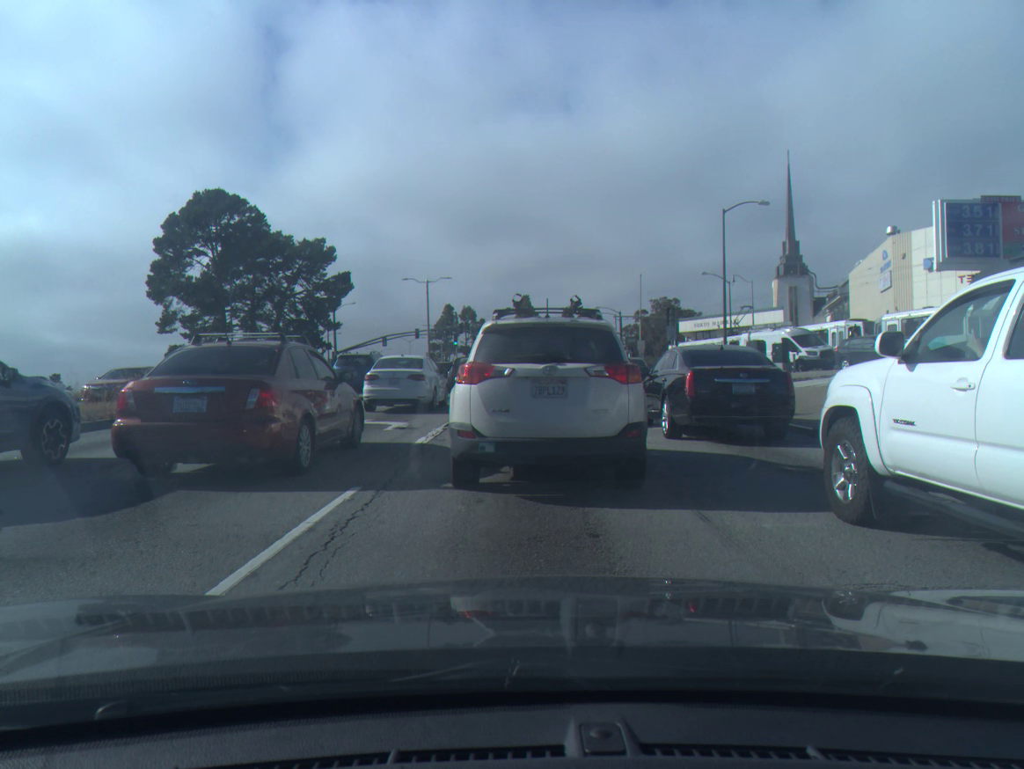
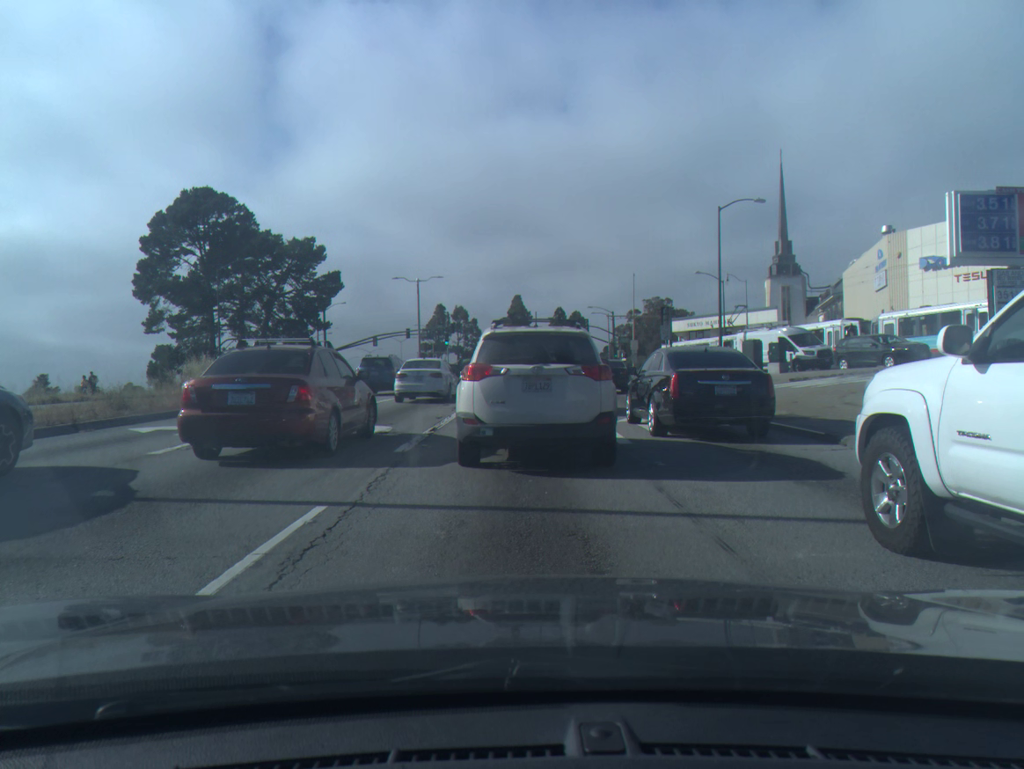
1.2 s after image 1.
(0.0, +0.9) m; +1°
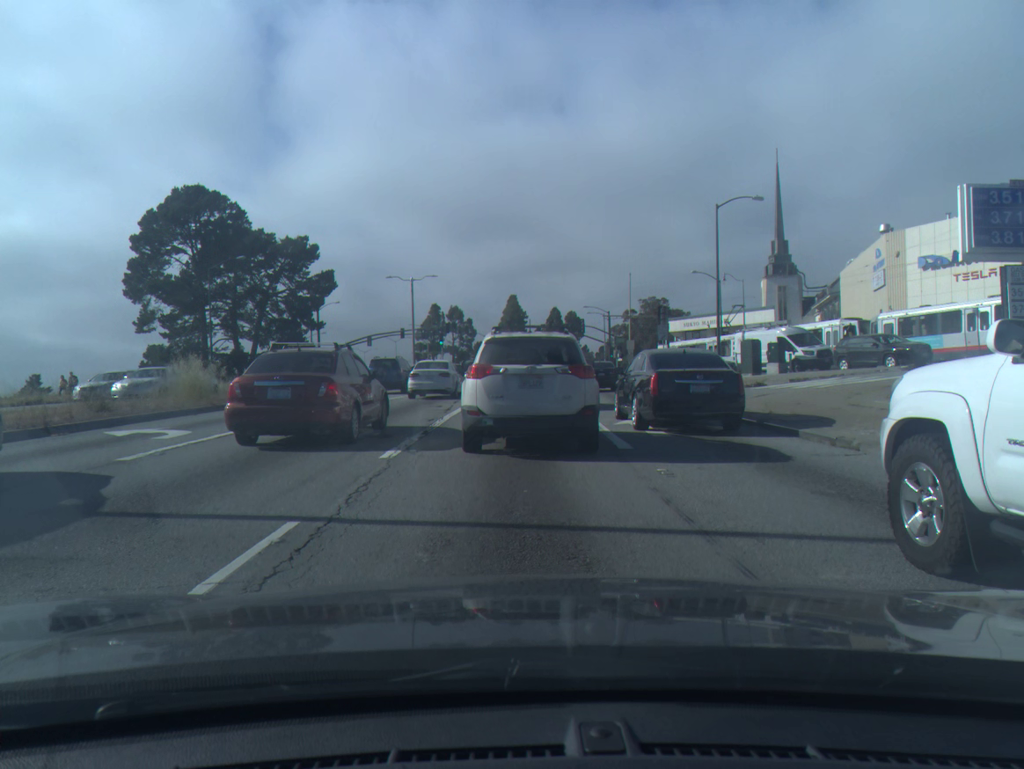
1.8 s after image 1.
(0.0, +0.6) m; 0°
